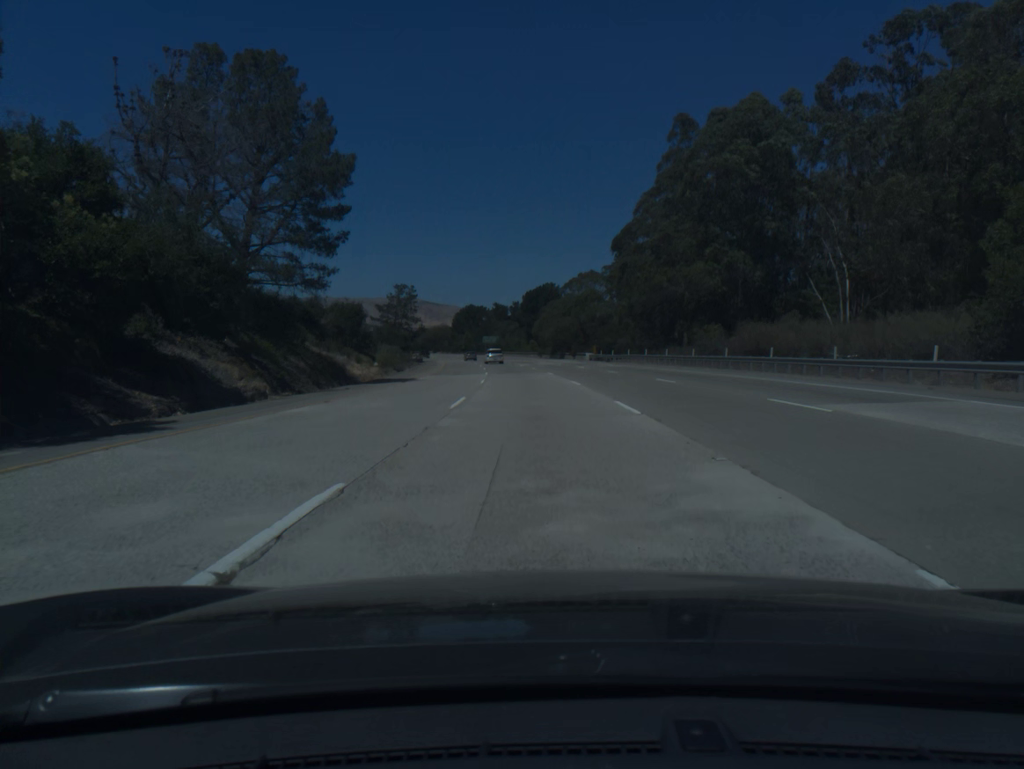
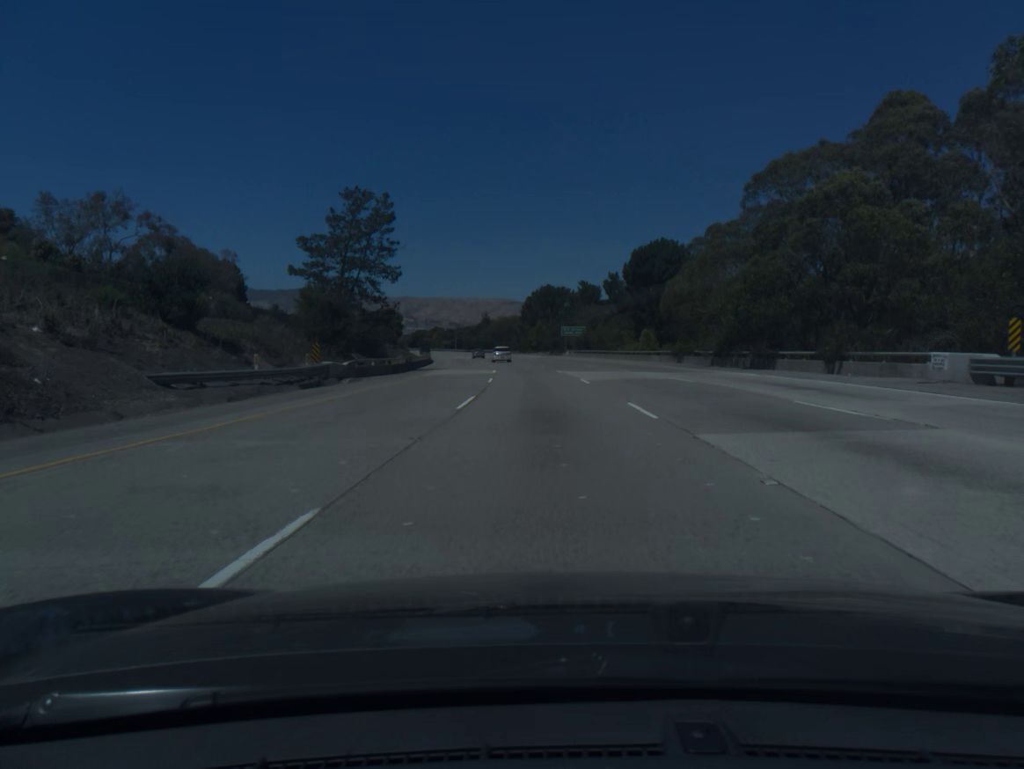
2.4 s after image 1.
(-4.1, +73.9) m; -6°
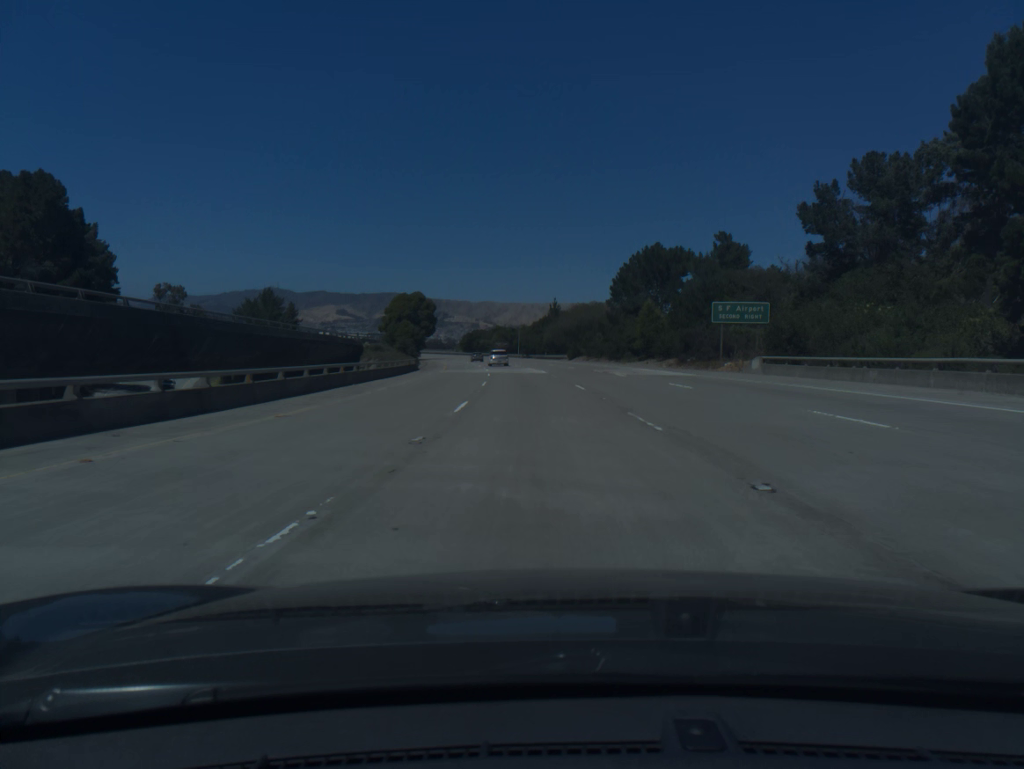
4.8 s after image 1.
(-3.6, +73.9) m; -6°
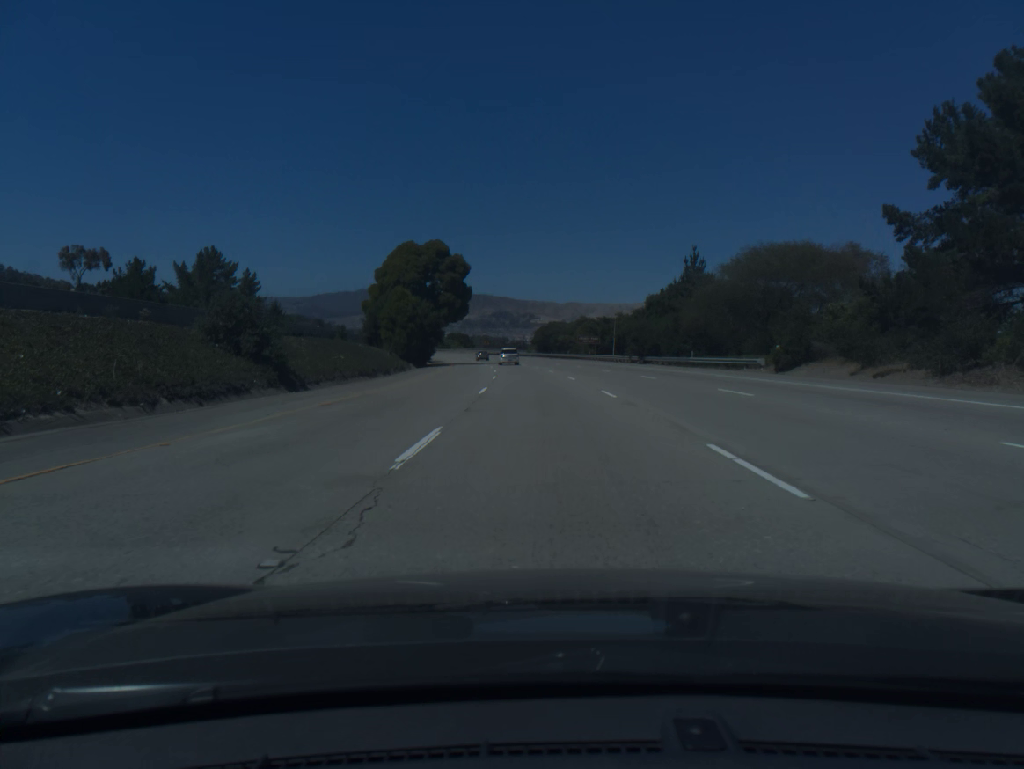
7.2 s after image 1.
(-4.1, +73.8) m; -6°
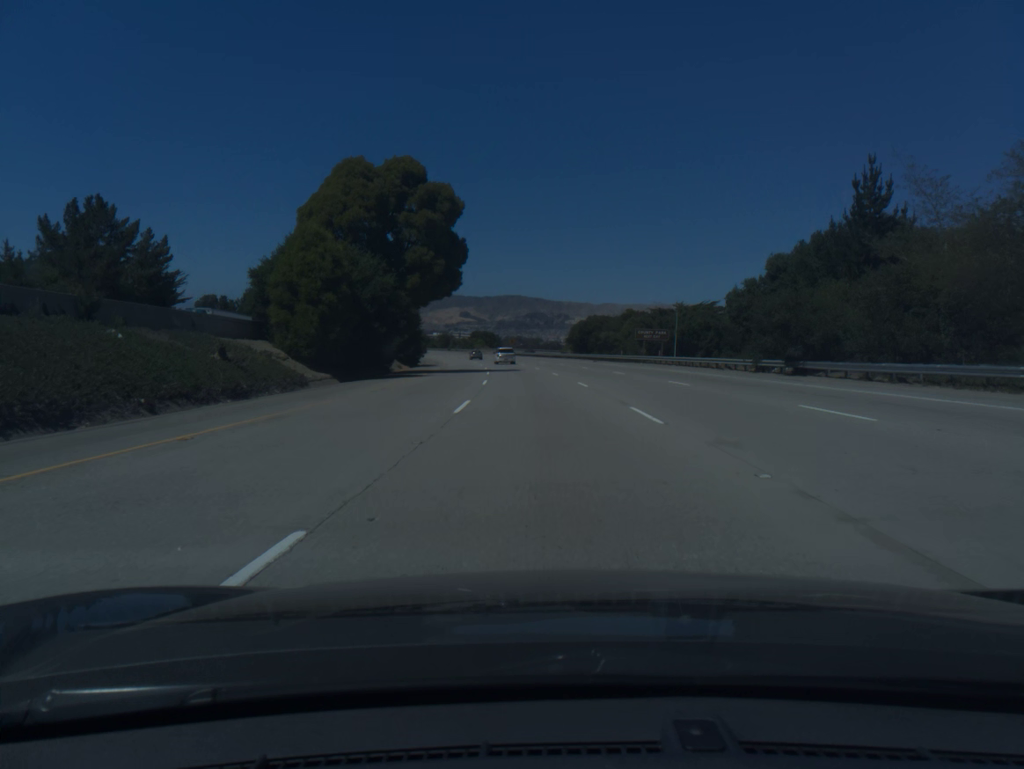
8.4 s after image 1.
(-0.7, +37.0) m; -2°
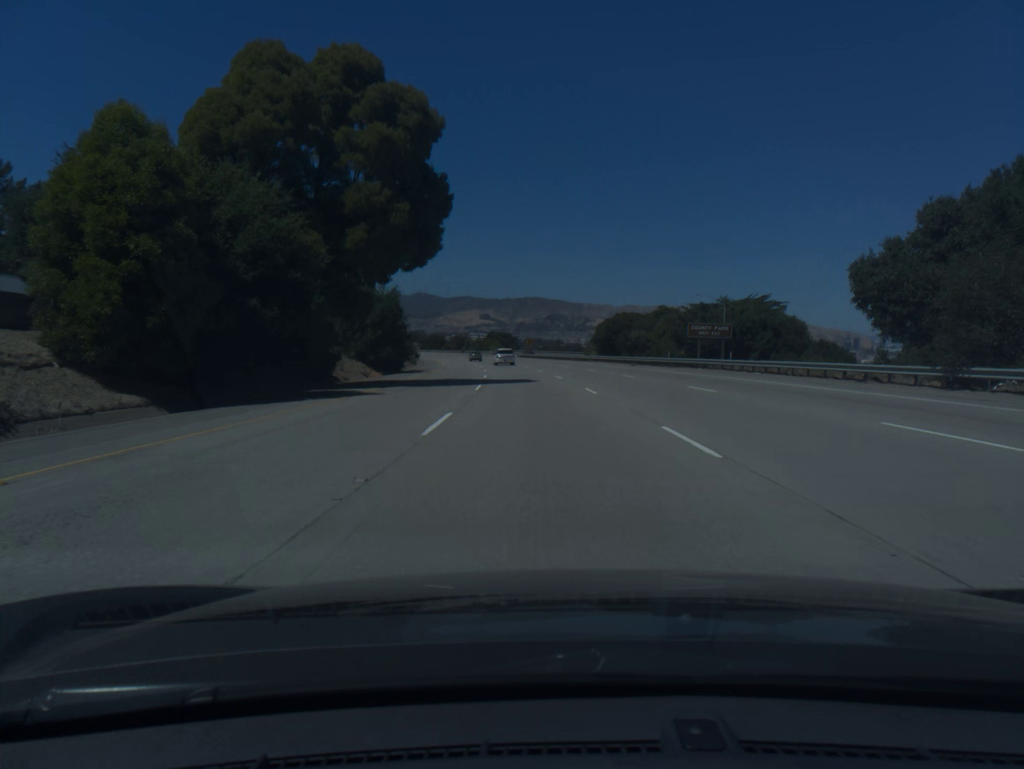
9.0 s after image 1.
(-0.2, +18.5) m; -1°
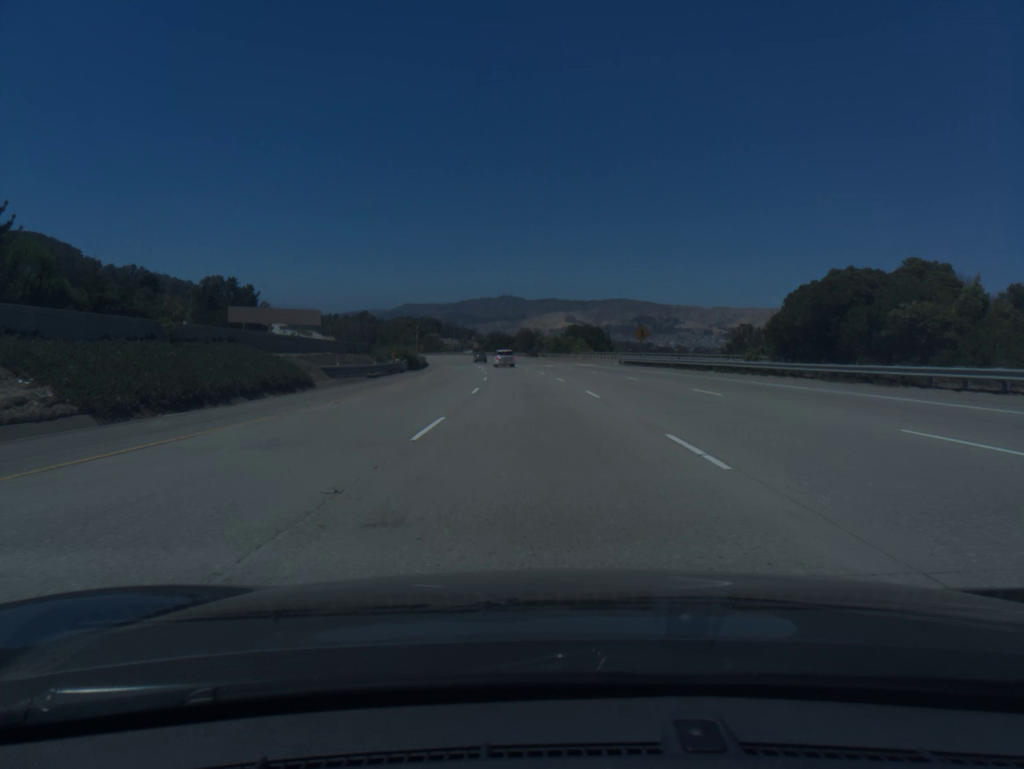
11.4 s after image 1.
(-4.1, +73.9) m; -6°
